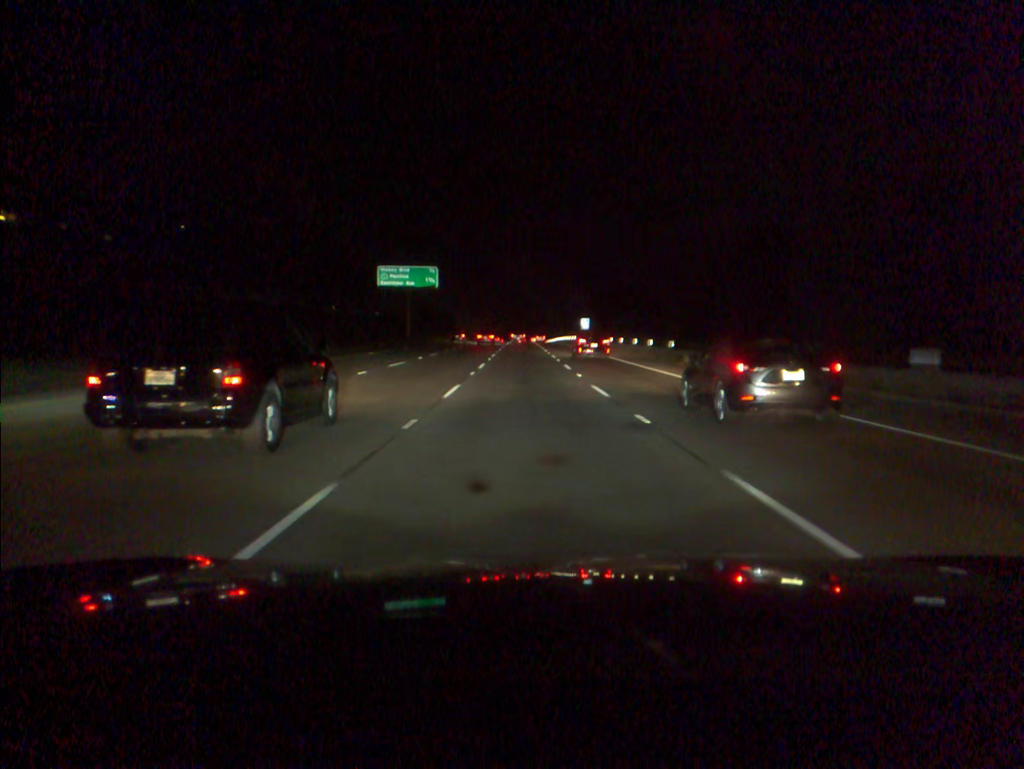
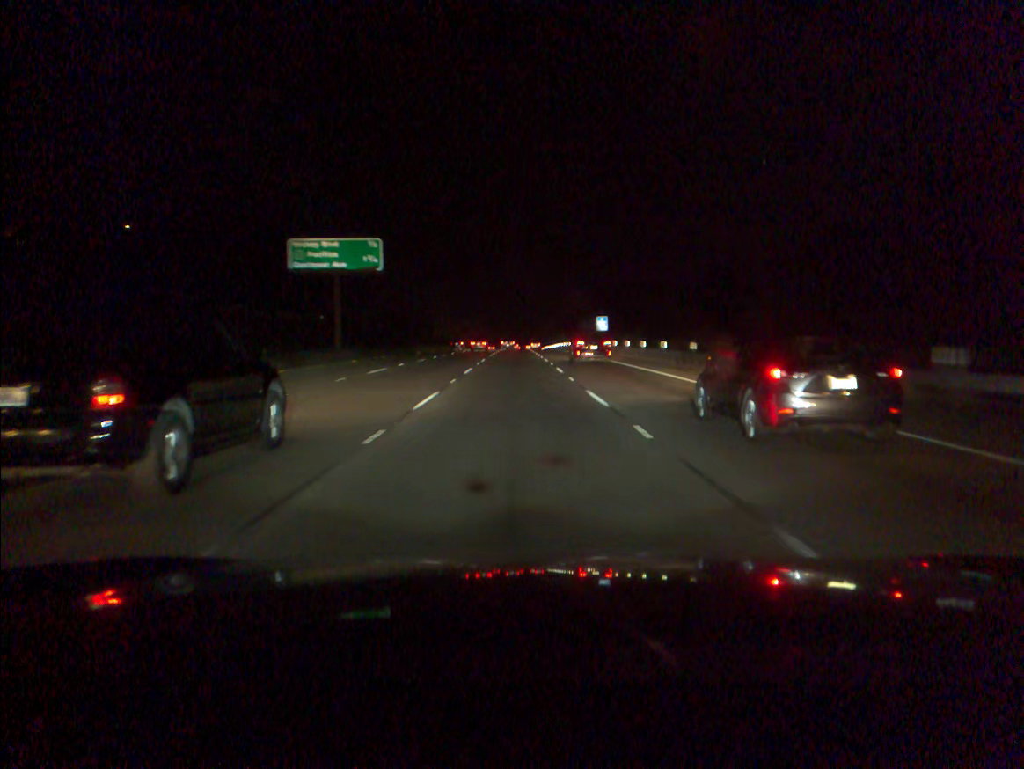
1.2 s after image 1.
(+0.1, +31.5) m; 0°
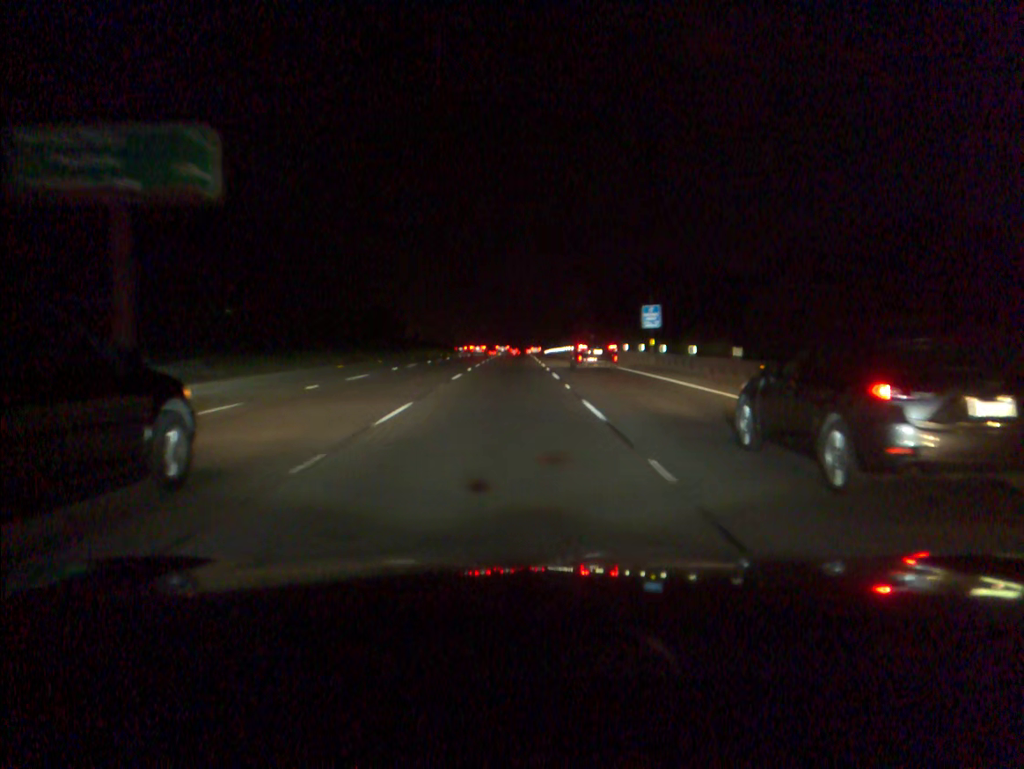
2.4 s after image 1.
(0.0, +31.7) m; 0°
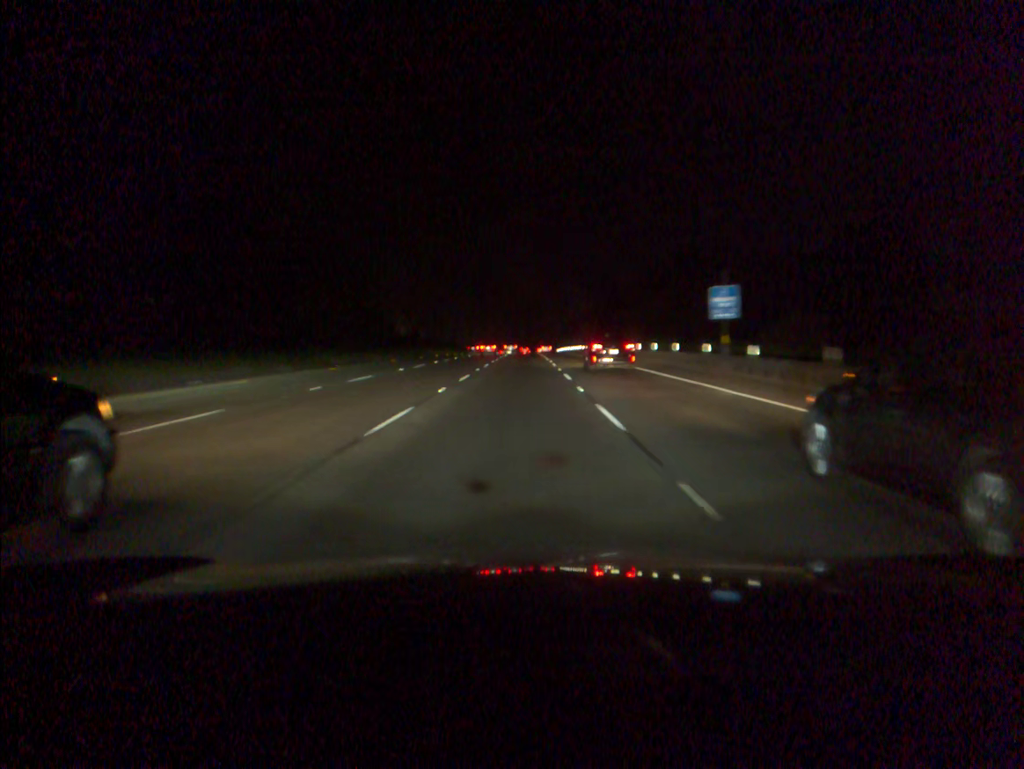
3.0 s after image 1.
(-0.1, +16.0) m; -1°
